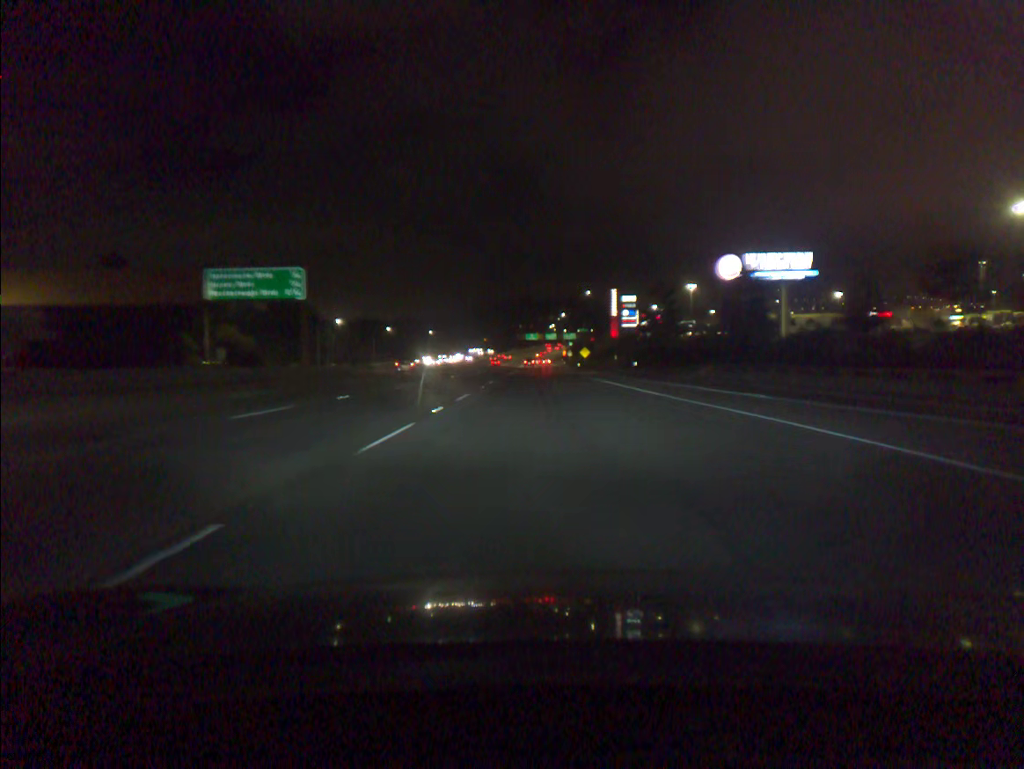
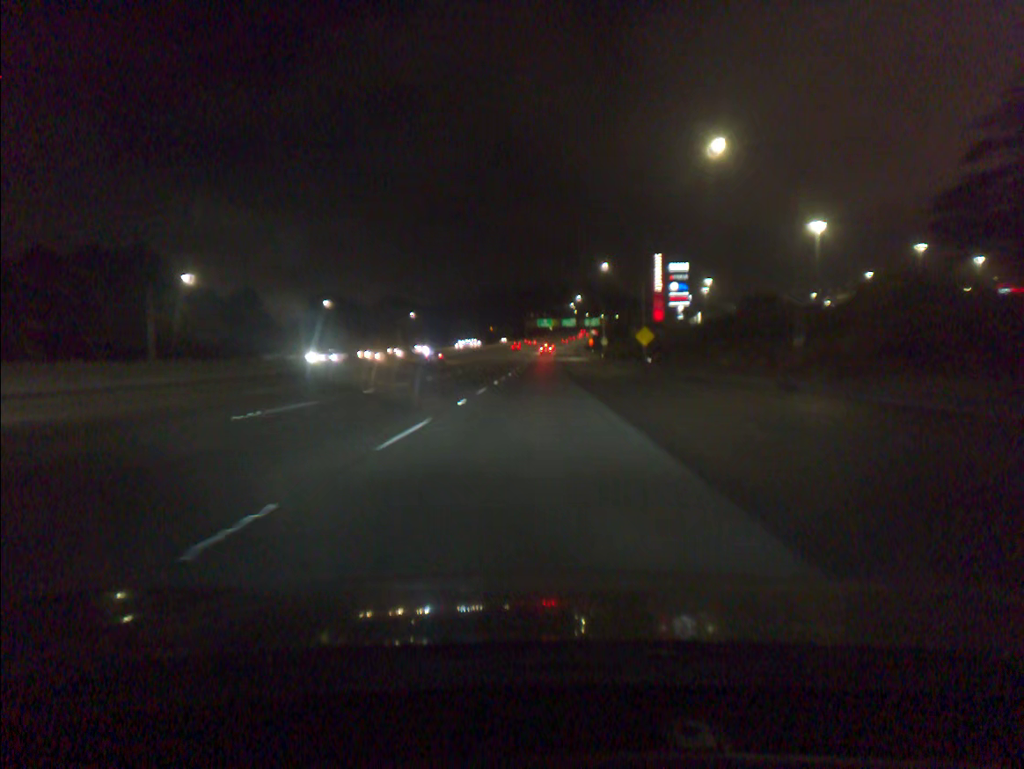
(-0.9, +73.1) m; -1°
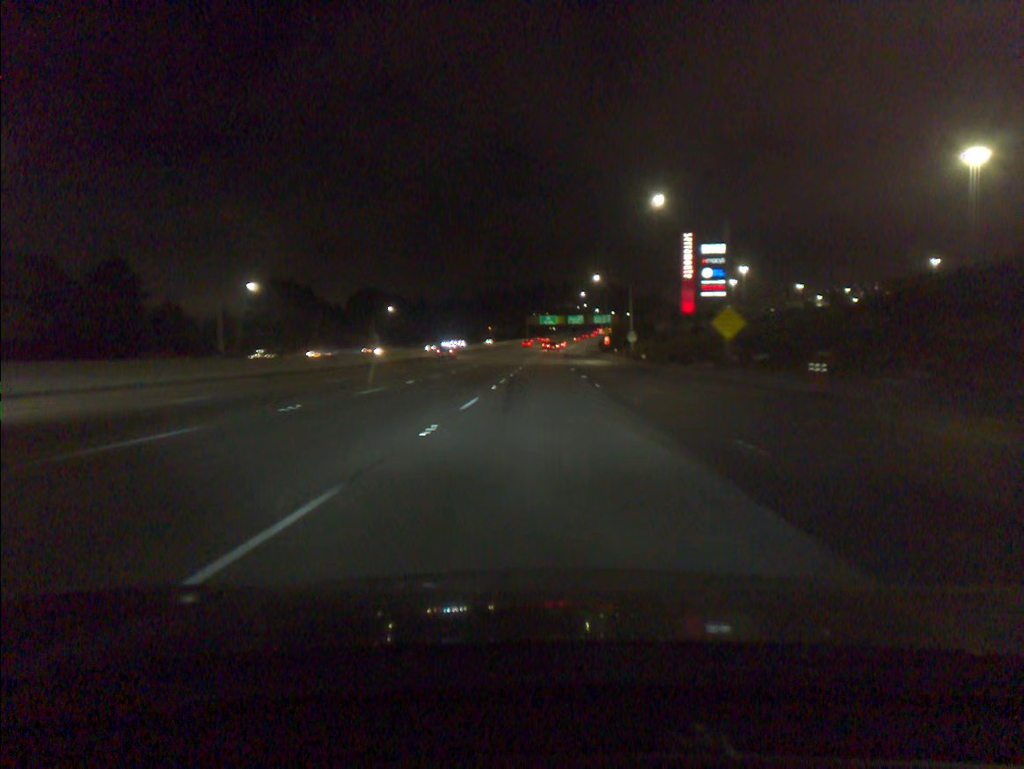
(-0.1, +36.7) m; 0°
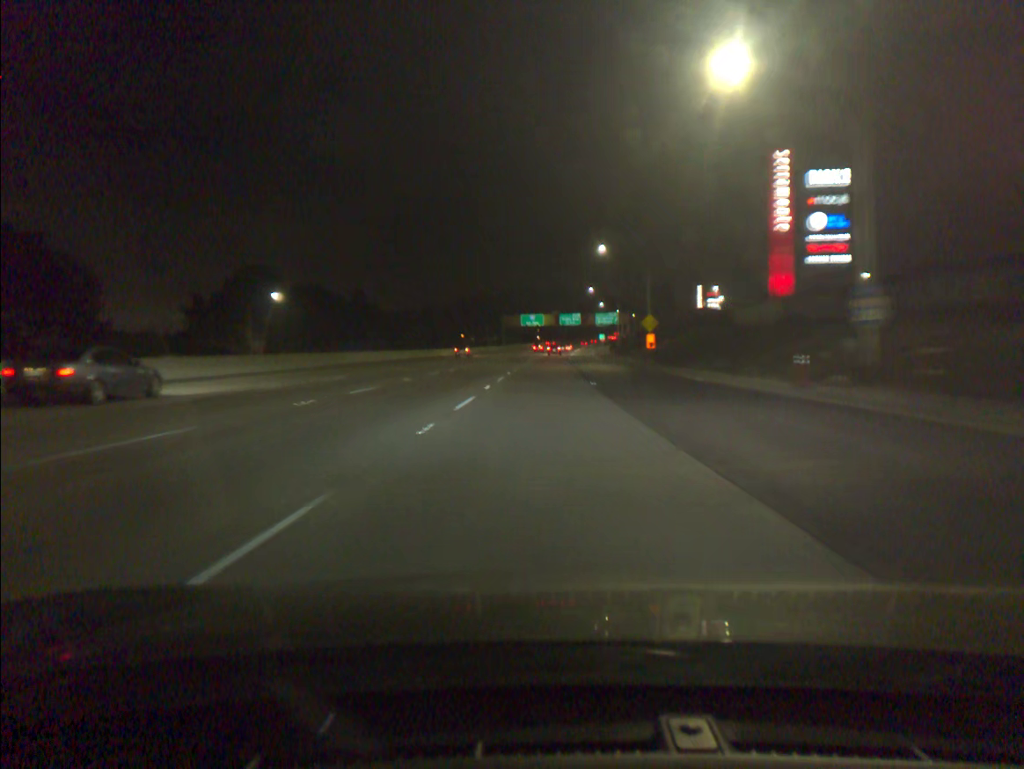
(+0.7, +73.3) m; +1°
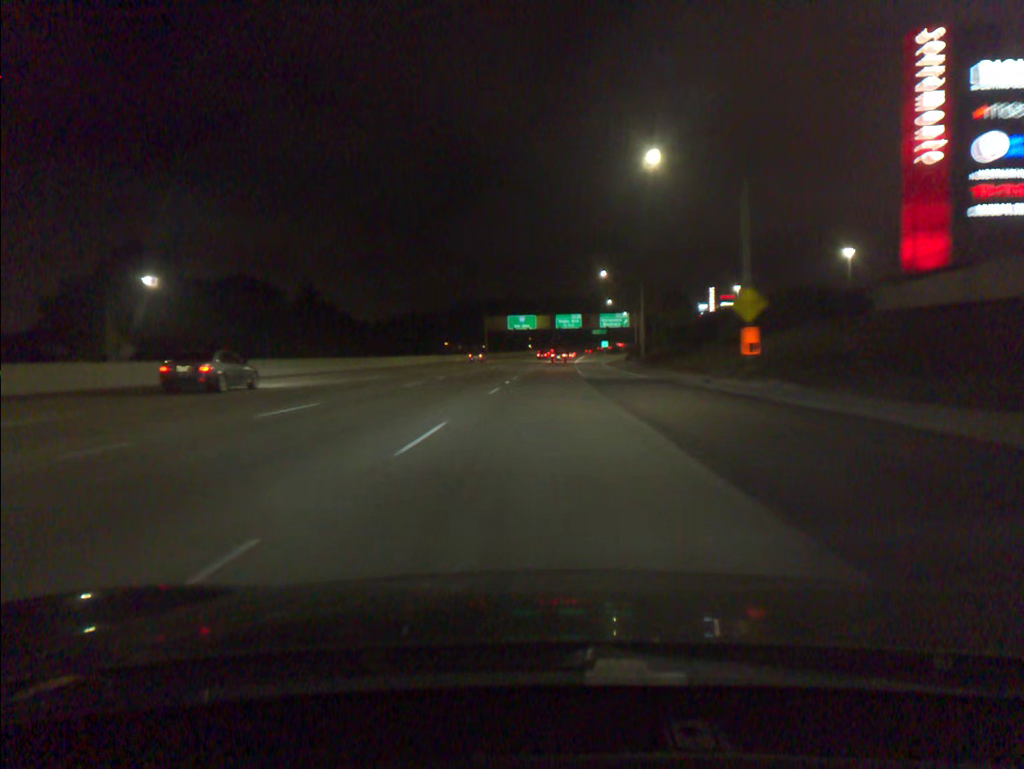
(+0.2, +36.4) m; +1°
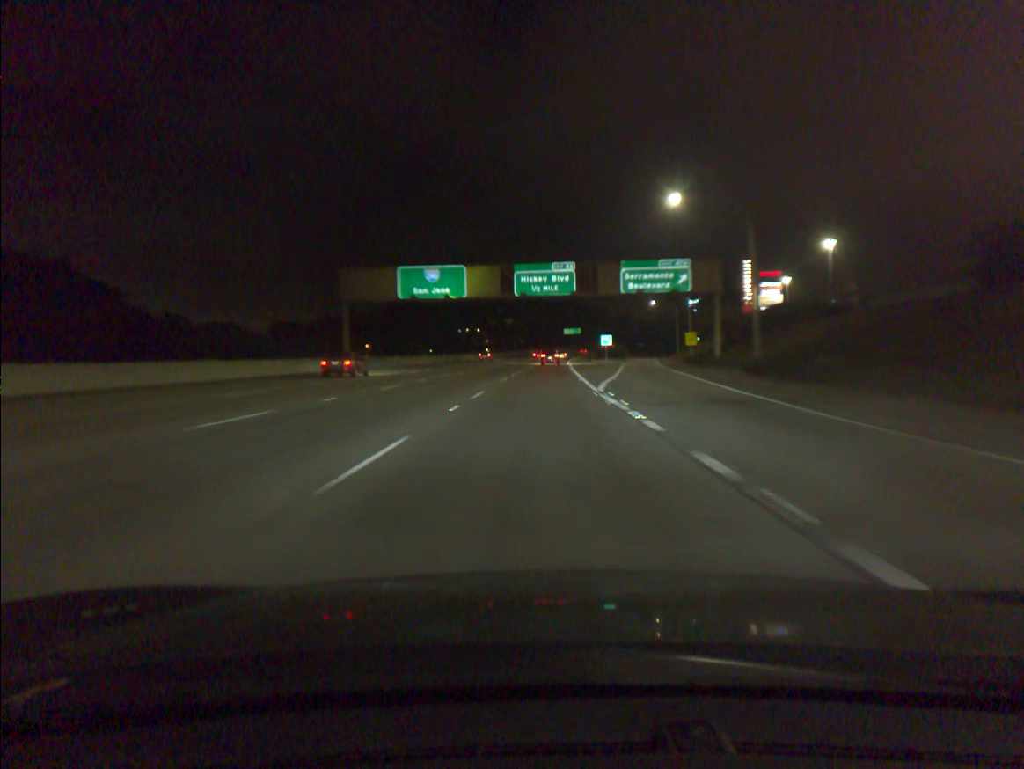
(+2.3, +90.1) m; +3°
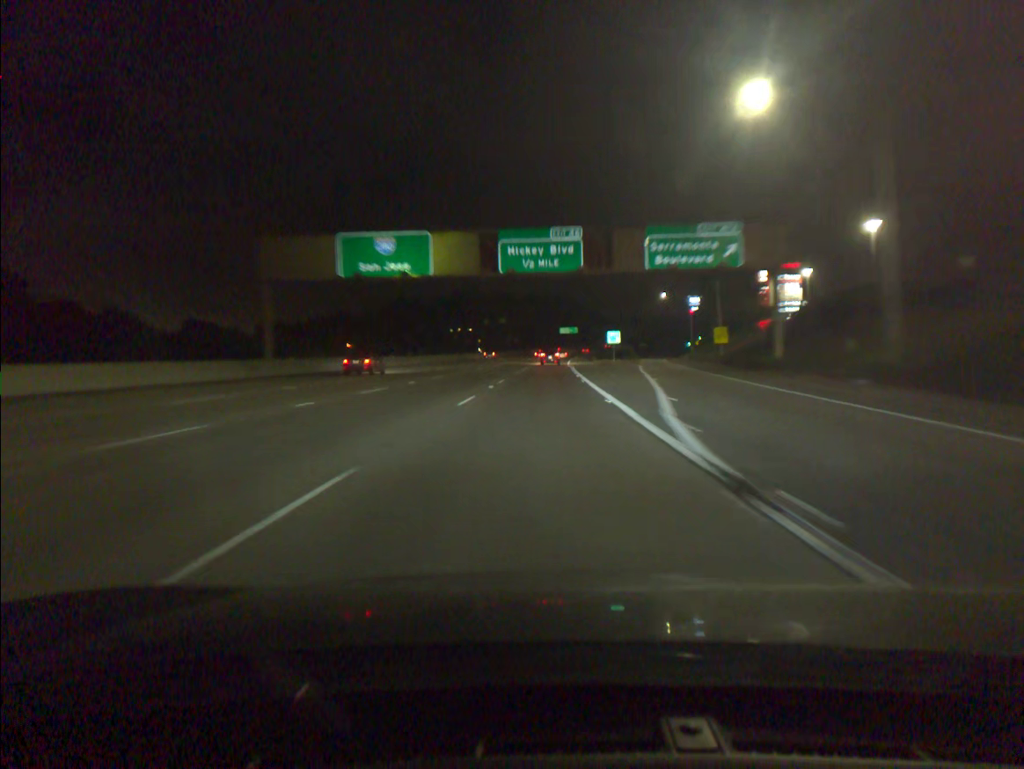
(+0.1, +17.6) m; 0°
